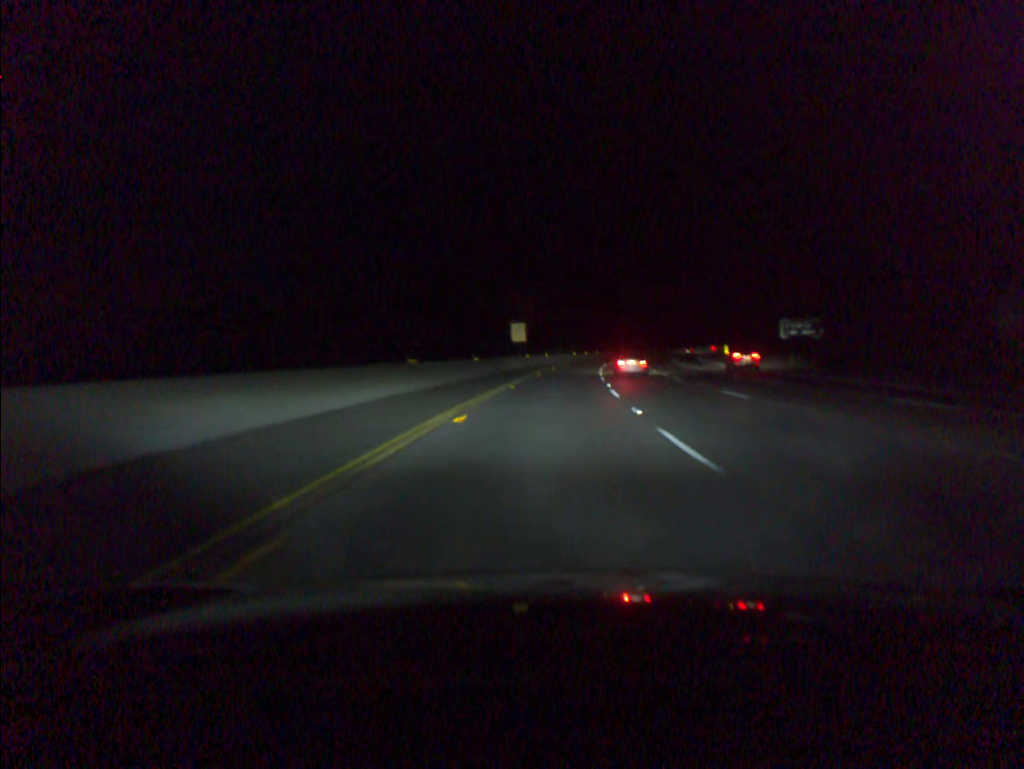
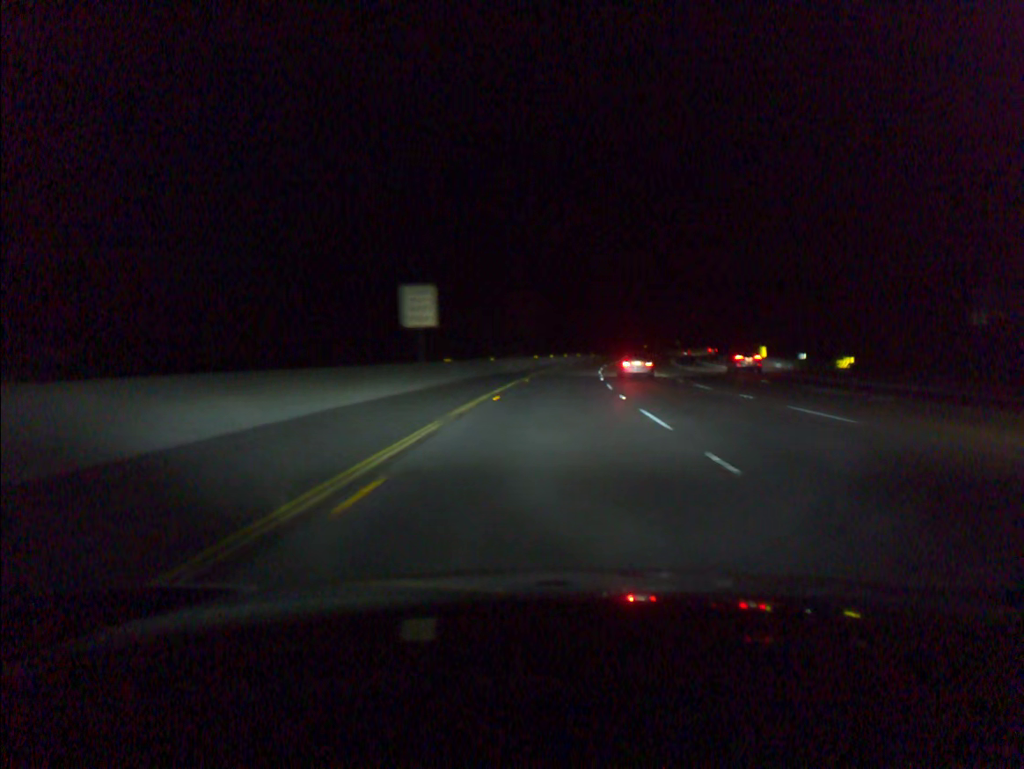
(+1.1, +37.1) m; +3°
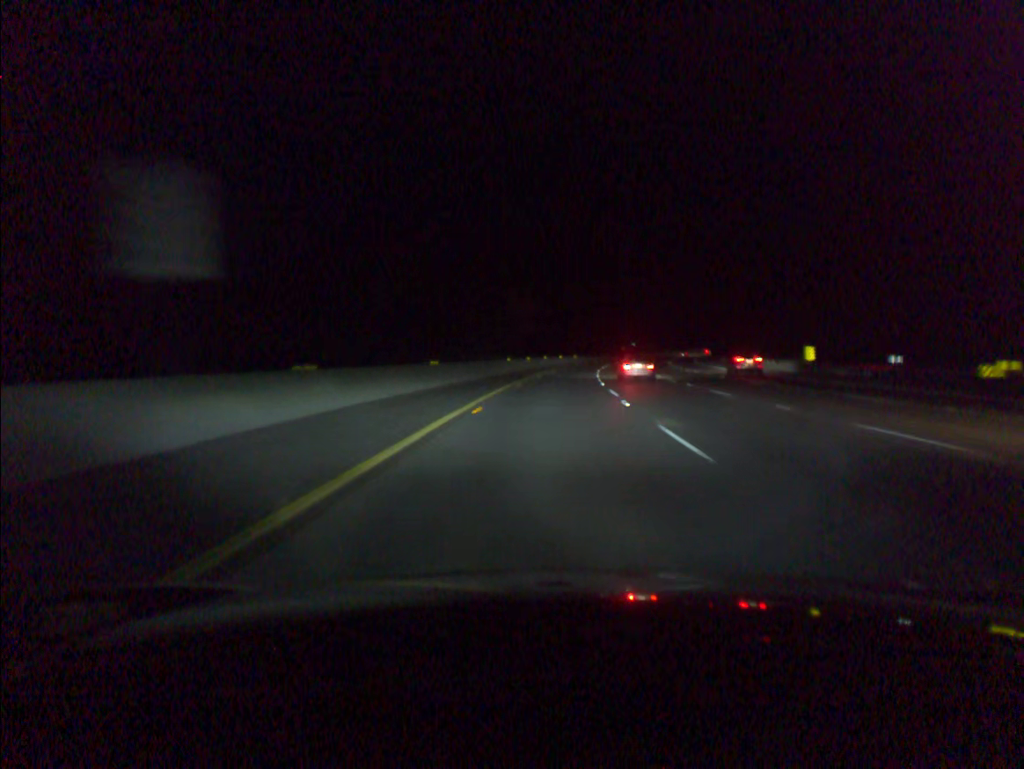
(+0.3, +18.6) m; +2°
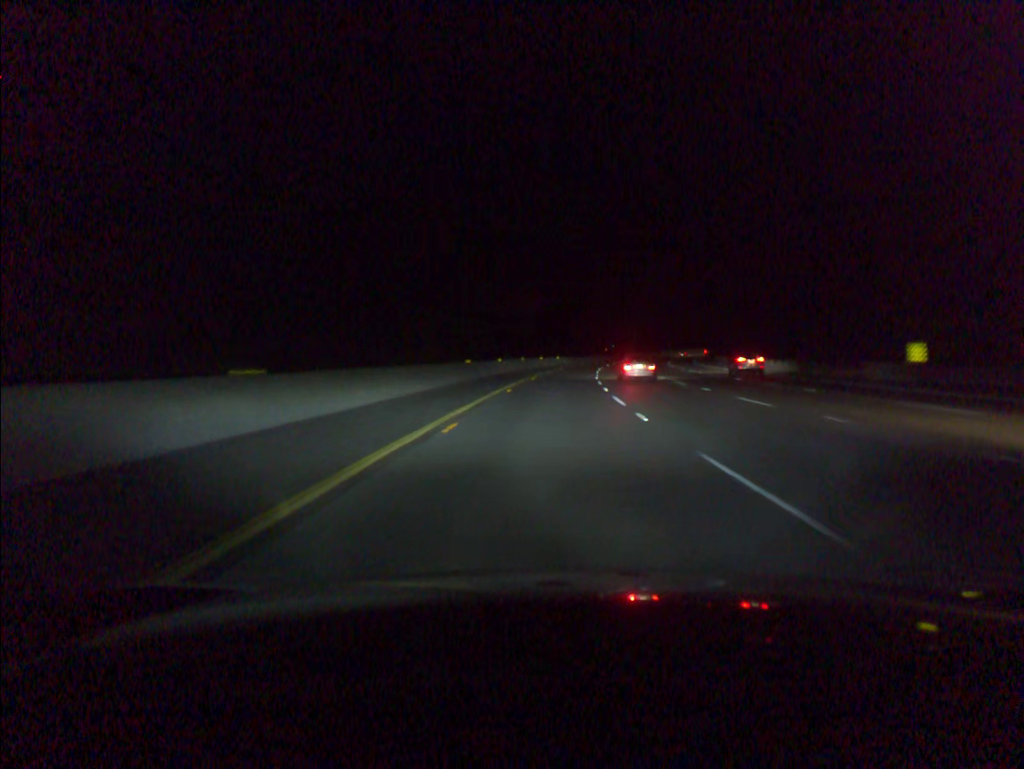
(+0.3, +18.6) m; +2°
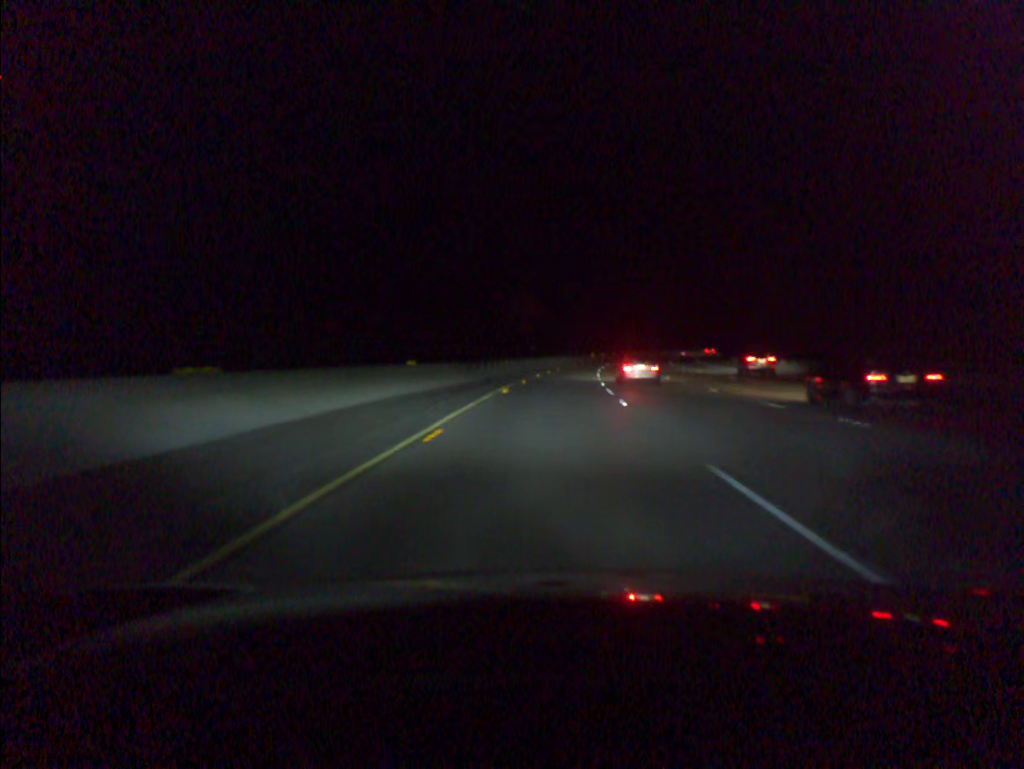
(+3.8, +74.1) m; +6°
